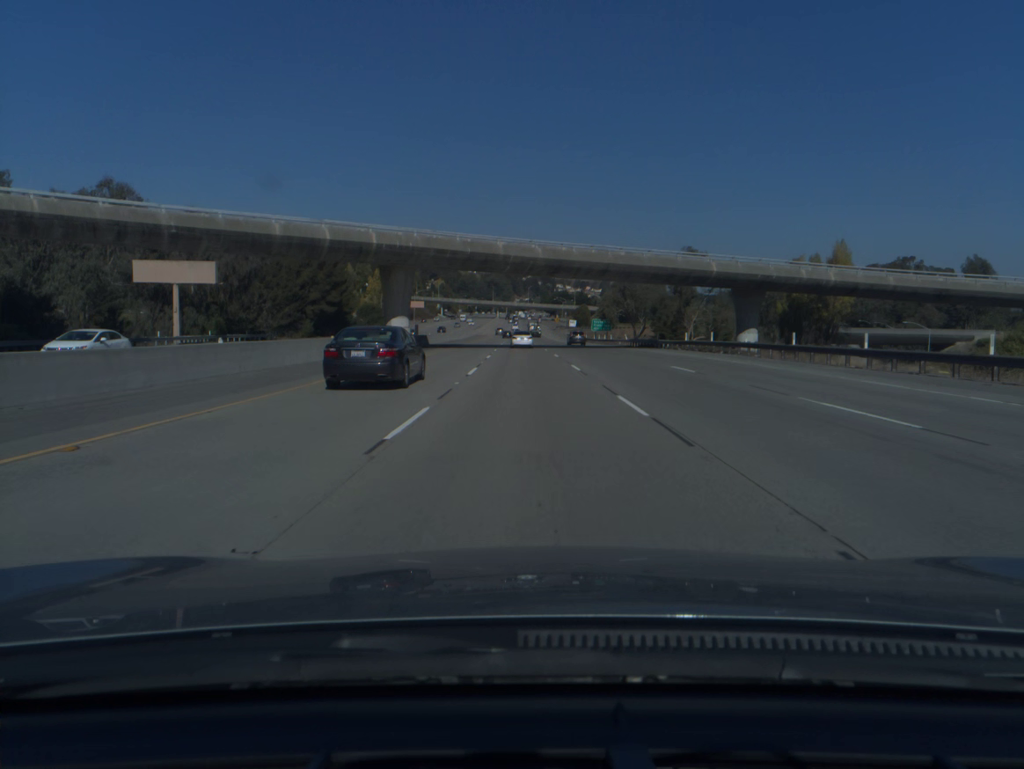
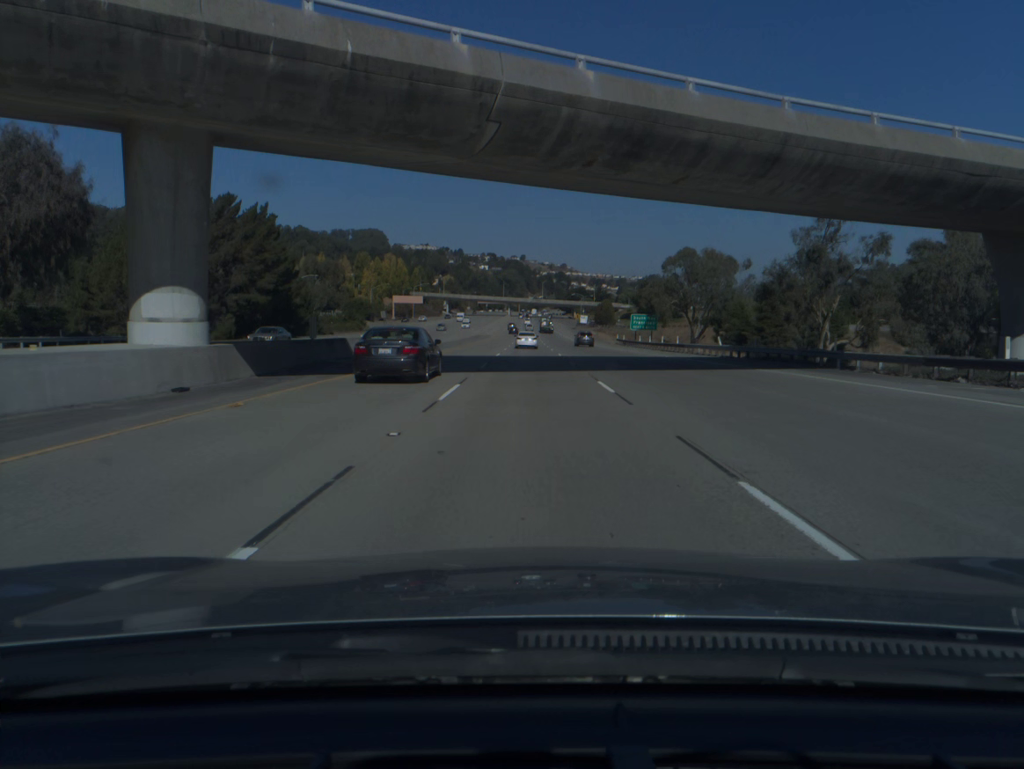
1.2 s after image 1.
(-0.4, +38.6) m; -1°
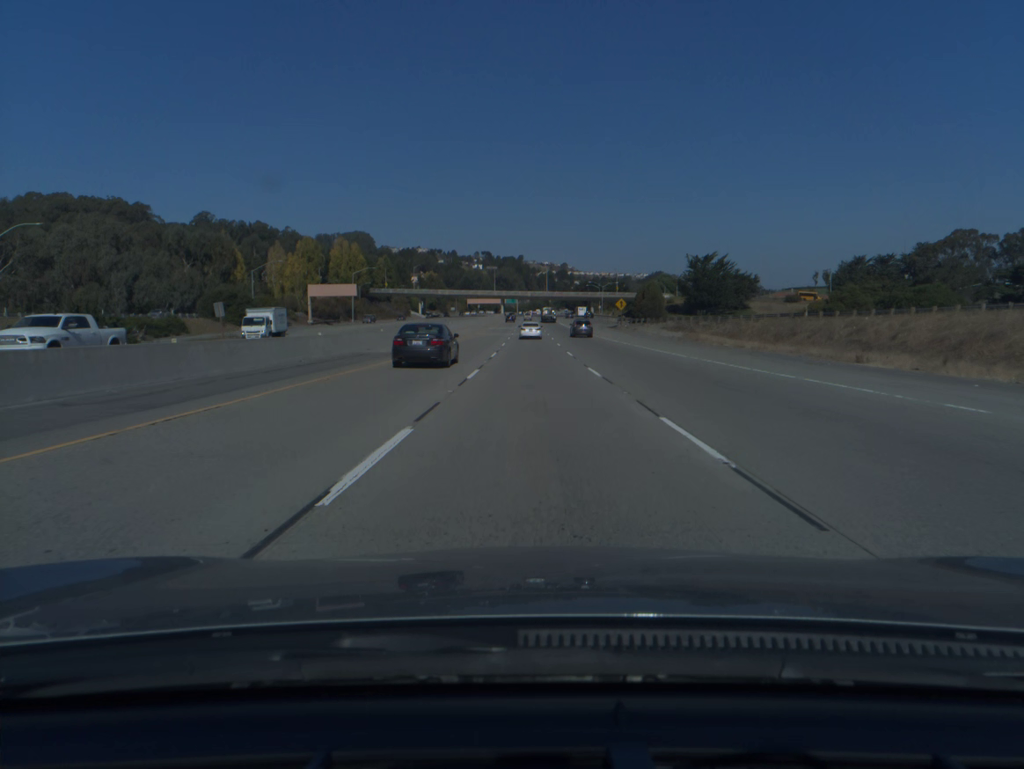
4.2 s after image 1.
(-0.3, +96.6) m; 0°
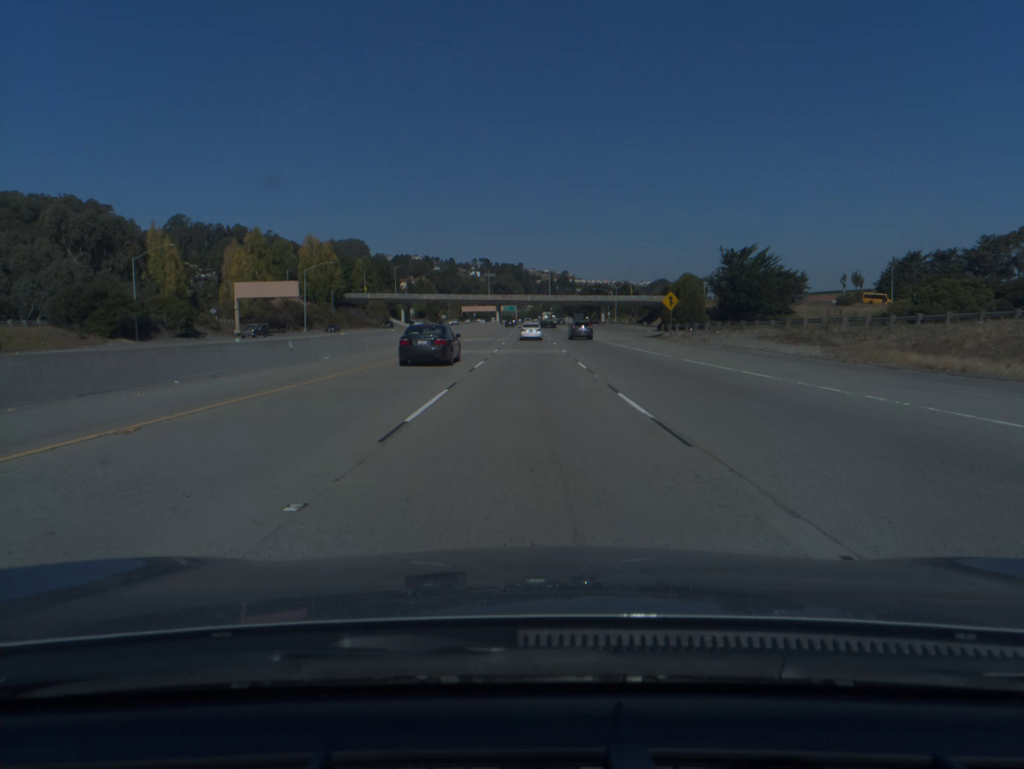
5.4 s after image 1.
(0.0, +38.8) m; 0°
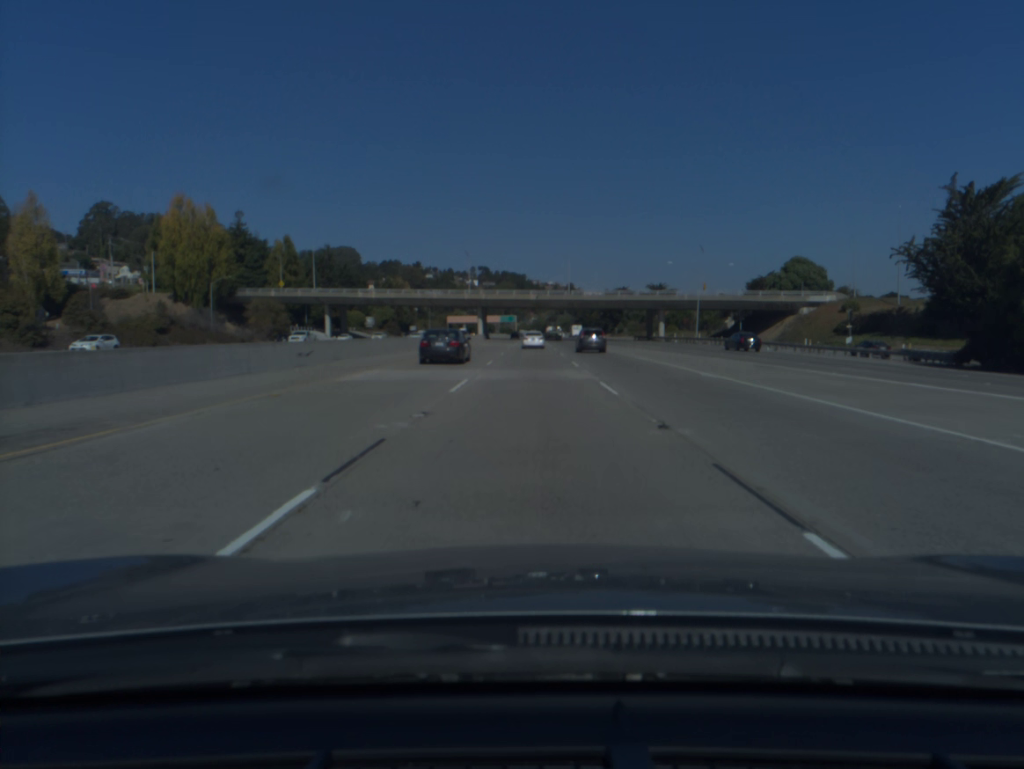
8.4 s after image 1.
(-0.3, +96.3) m; 0°
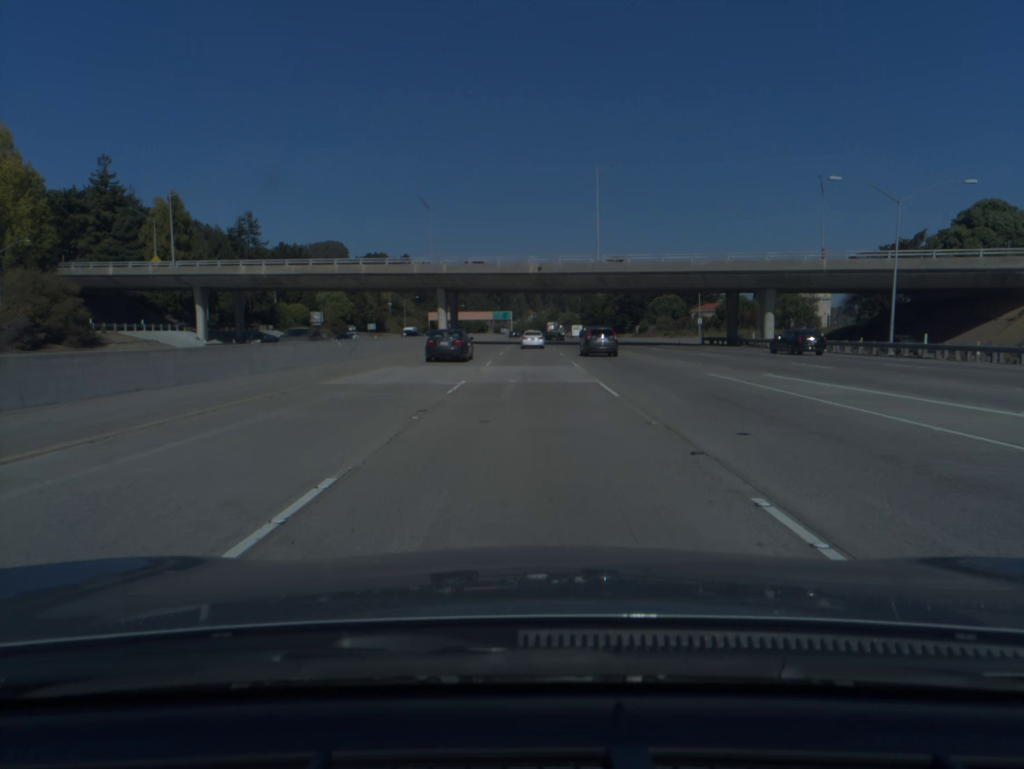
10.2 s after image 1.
(+0.1, +57.6) m; 0°
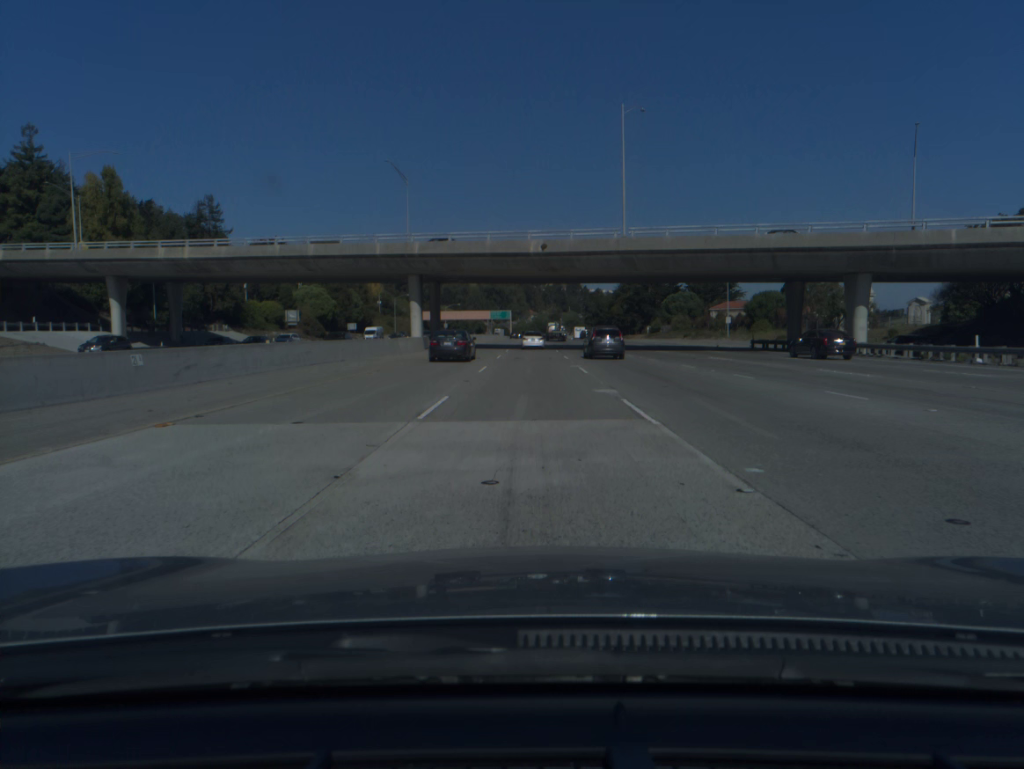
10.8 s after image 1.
(0.0, +19.1) m; 0°
